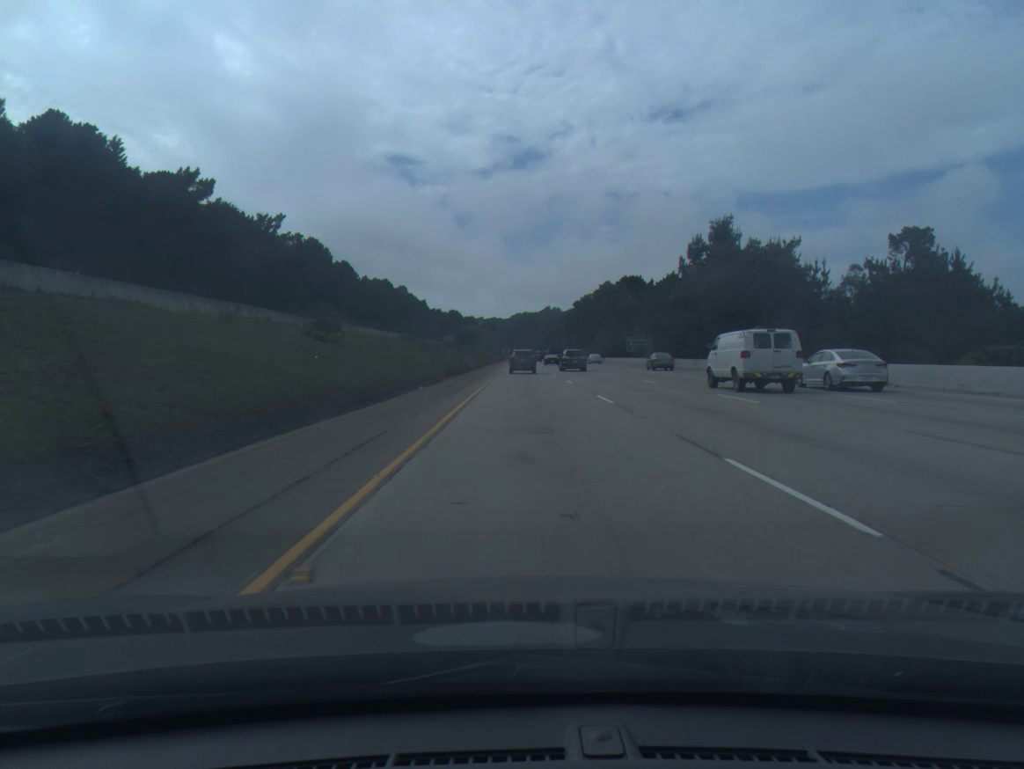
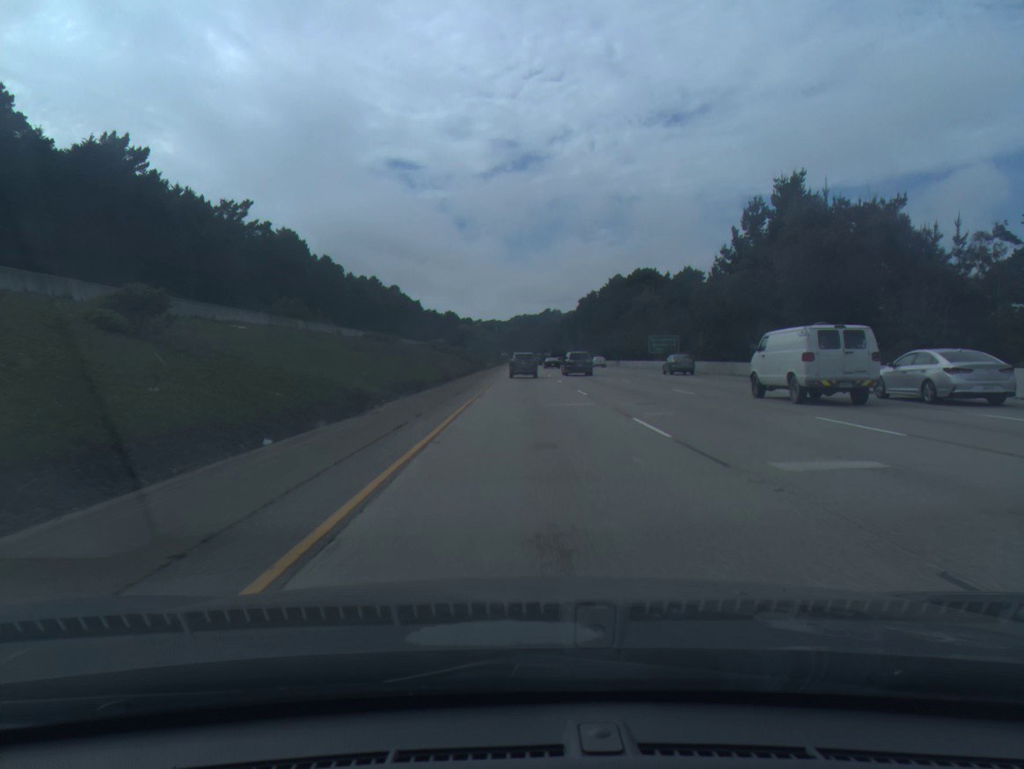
(0.0, +22.2) m; 0°
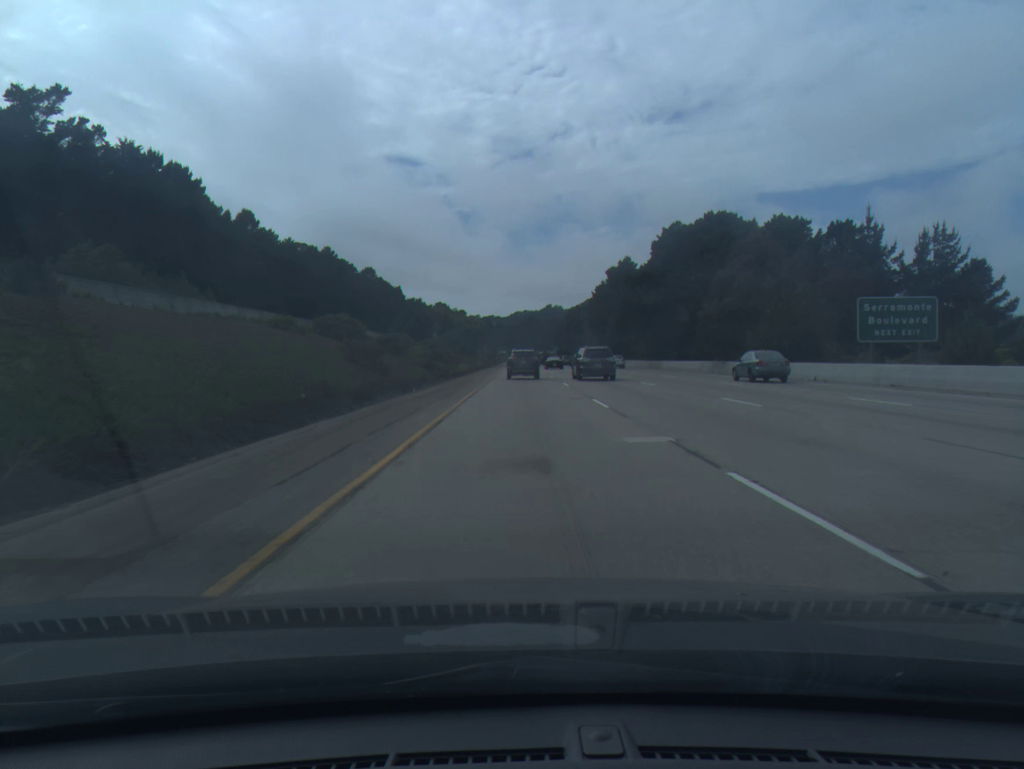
(+0.1, +66.3) m; 0°
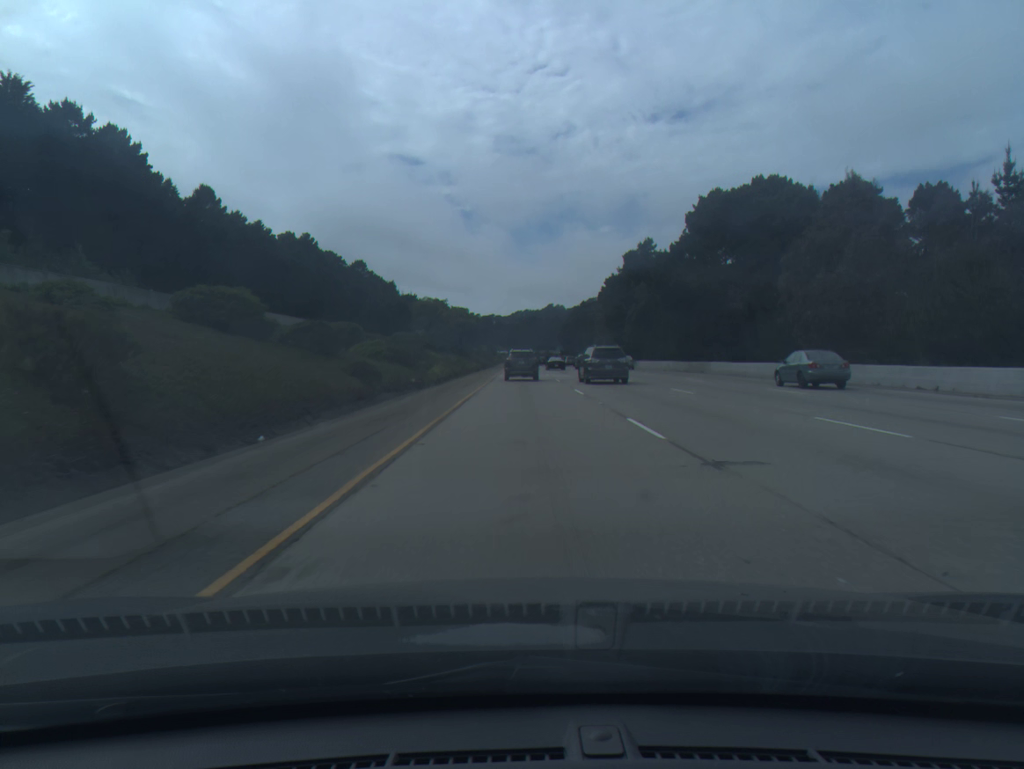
(0.0, +21.8) m; 0°
